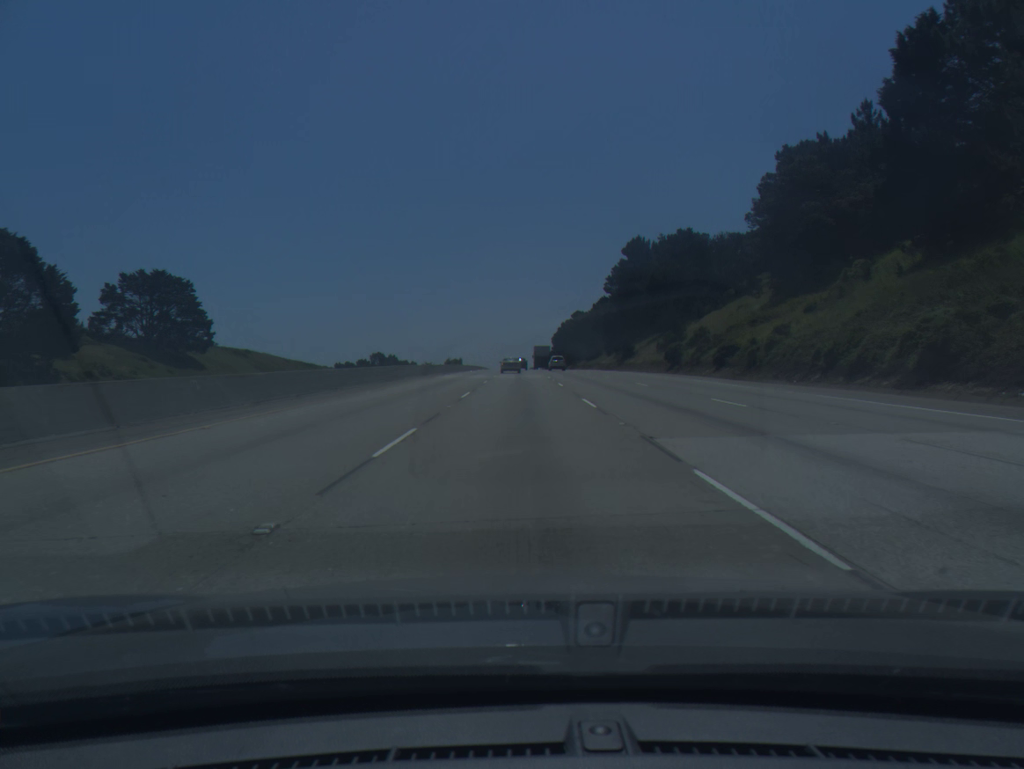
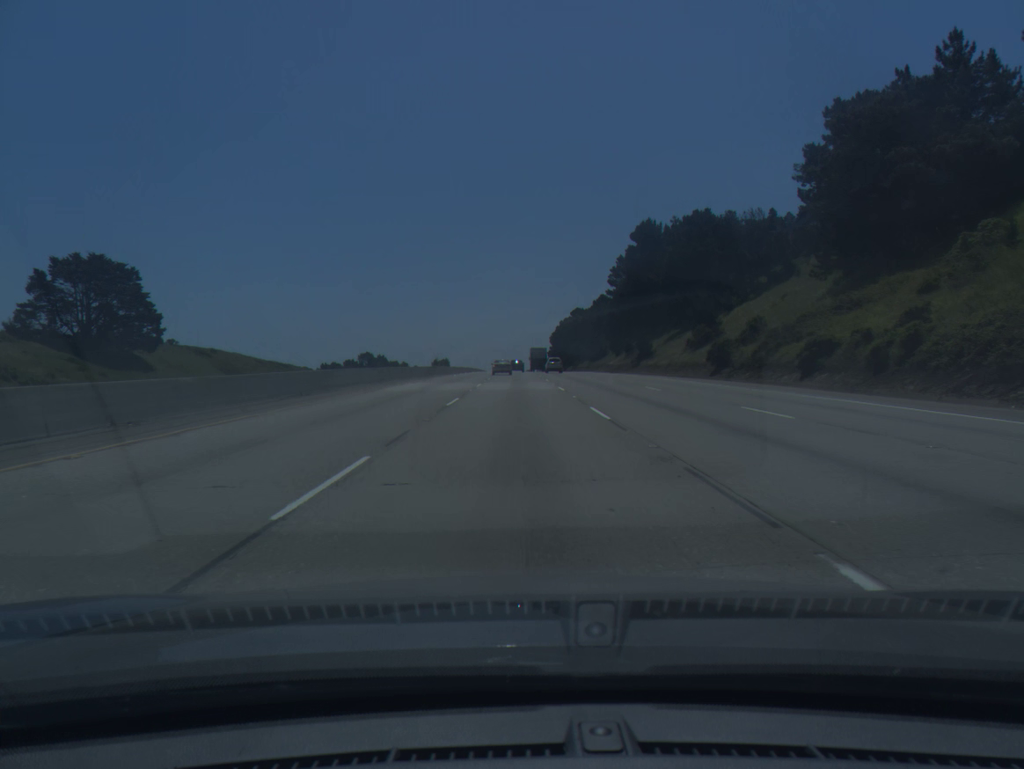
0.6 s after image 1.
(0.0, +18.3) m; 0°
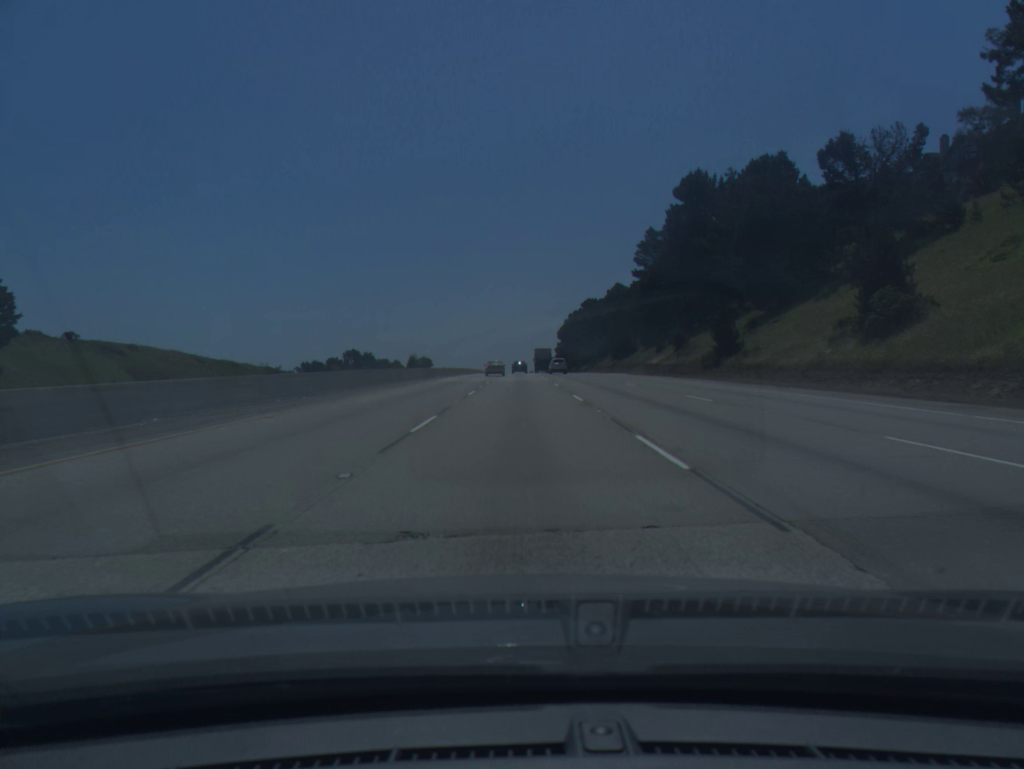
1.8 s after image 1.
(-0.1, +36.6) m; 0°
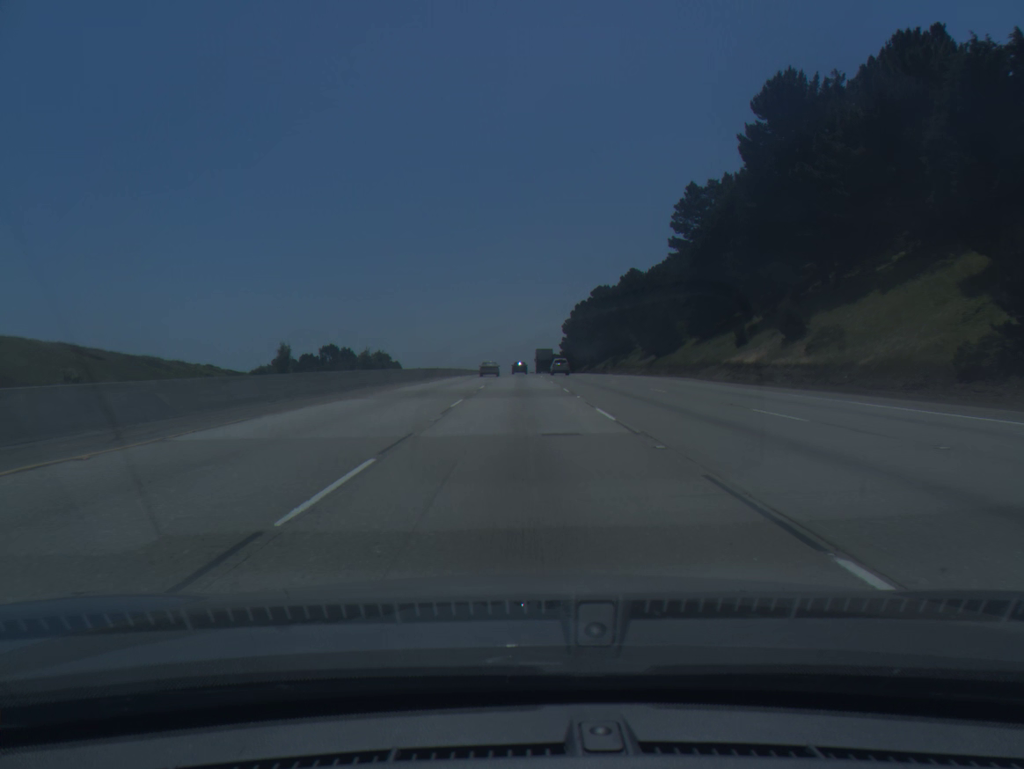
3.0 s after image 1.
(0.0, +36.6) m; 0°
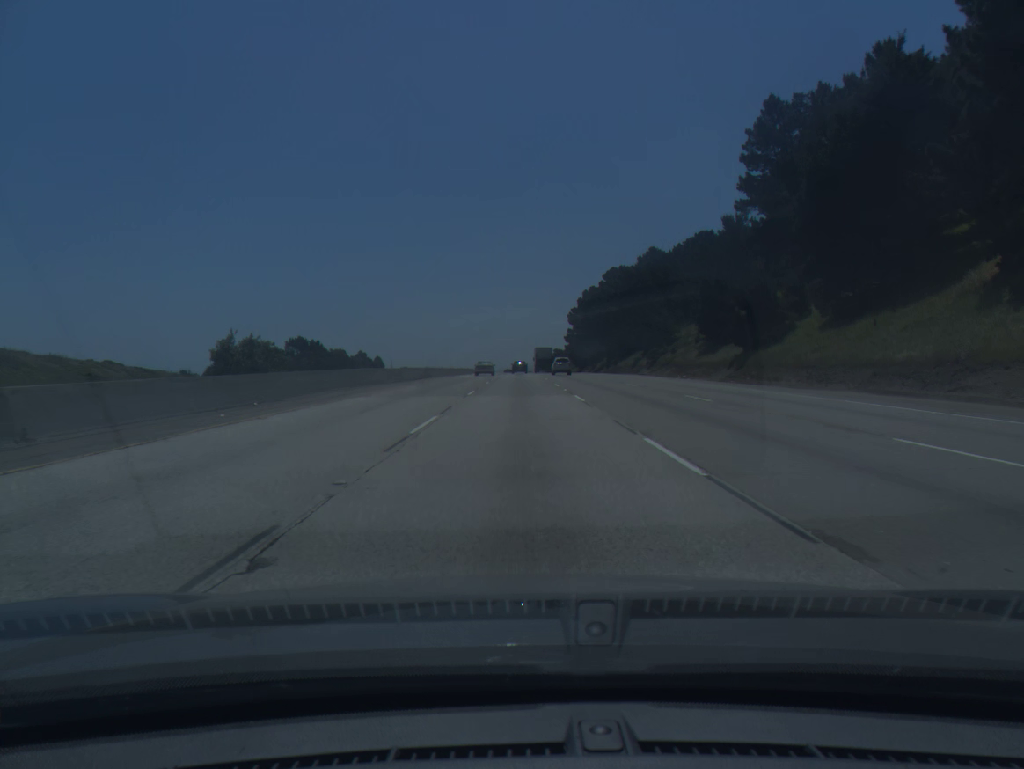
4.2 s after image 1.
(0.0, +36.7) m; 0°
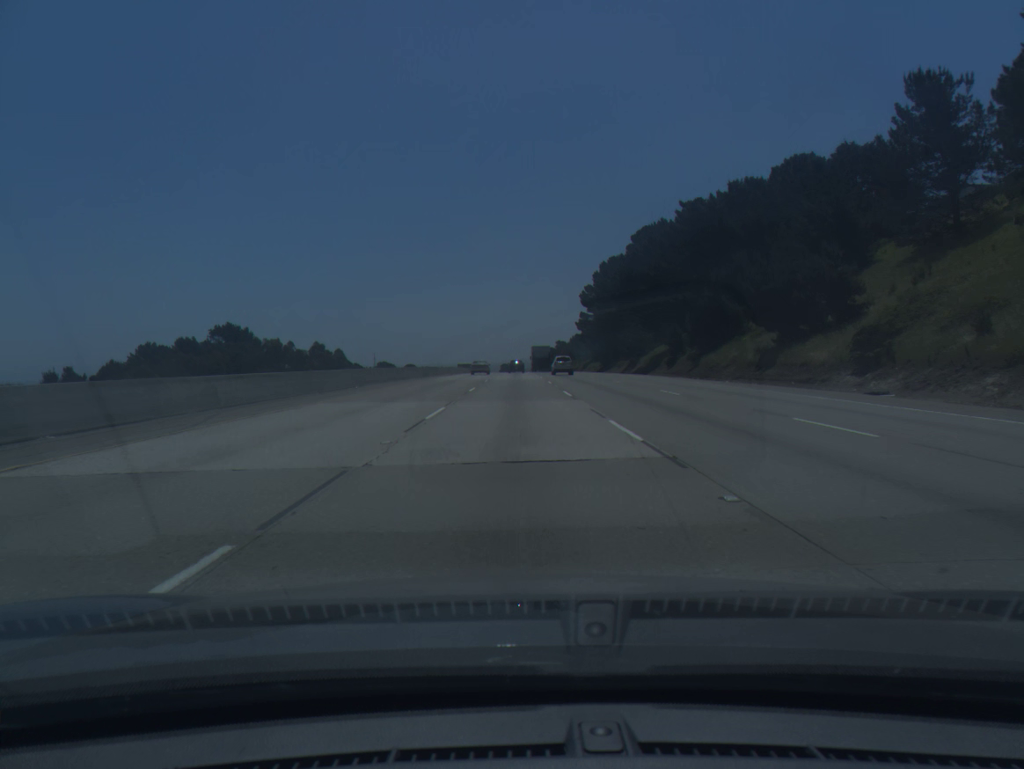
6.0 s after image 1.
(+0.1, +55.3) m; 0°
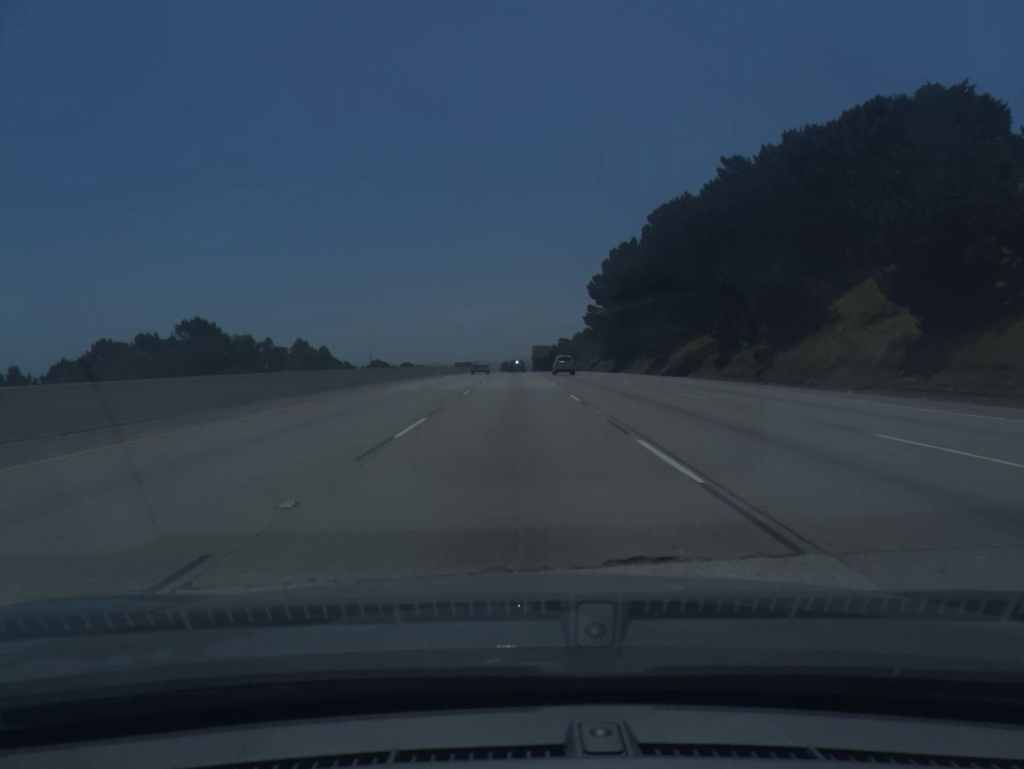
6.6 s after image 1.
(0.0, +18.5) m; 0°
